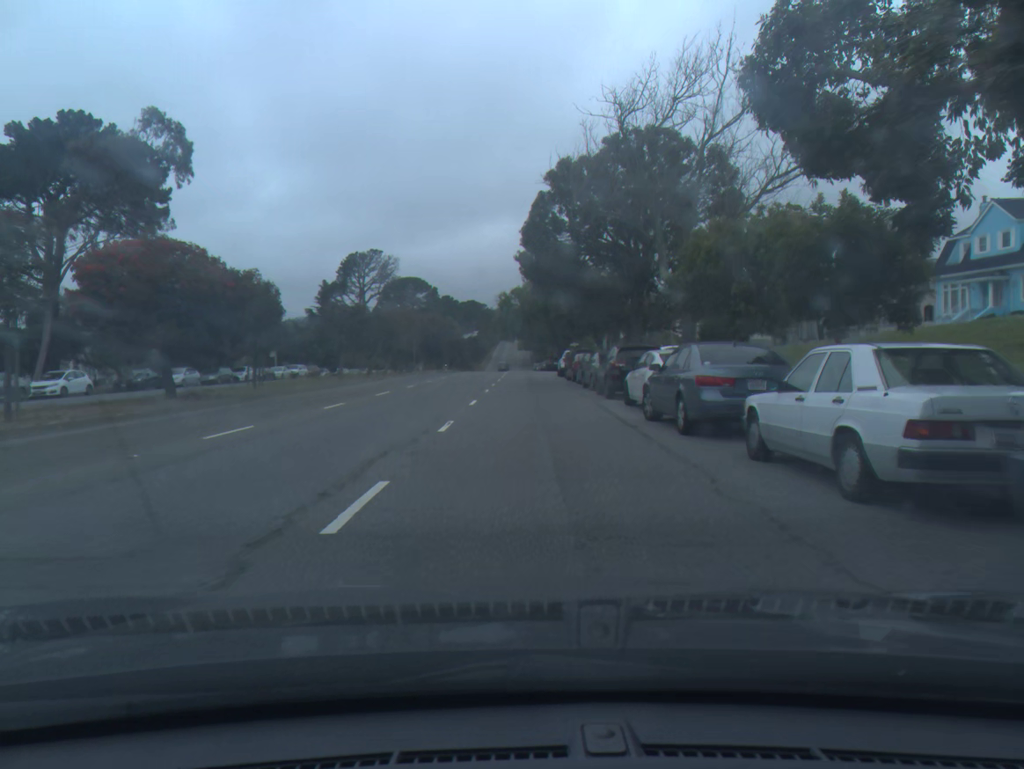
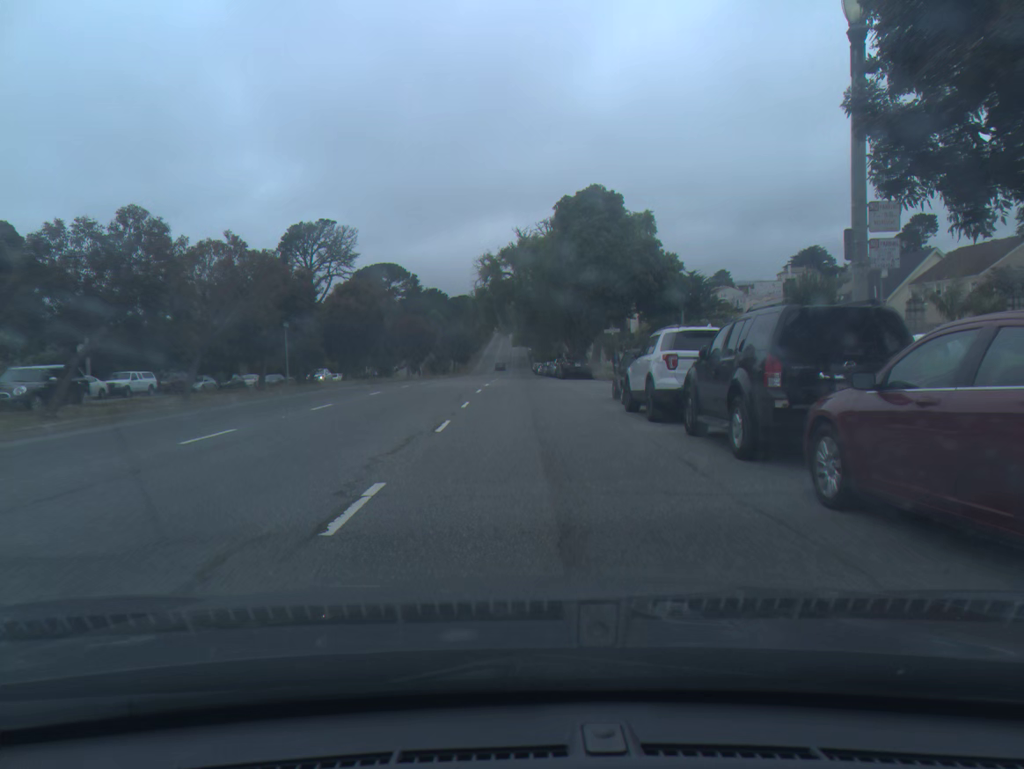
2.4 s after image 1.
(+0.1, +37.2) m; 0°
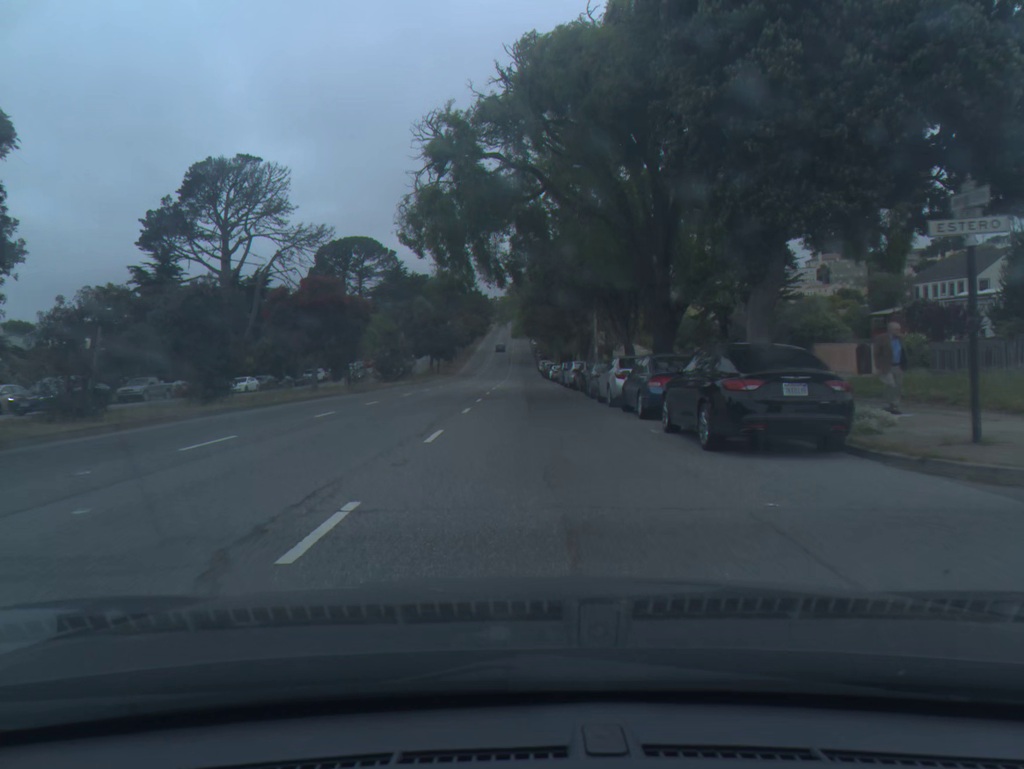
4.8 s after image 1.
(-0.1, +36.3) m; 0°
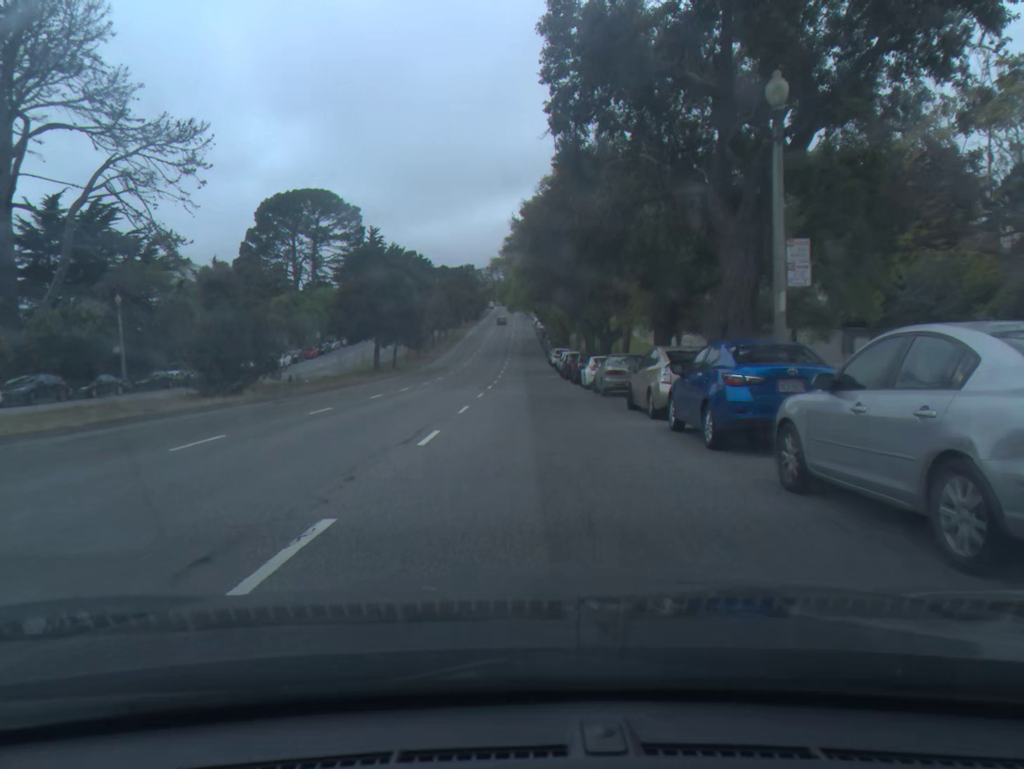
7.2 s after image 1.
(+0.1, +36.9) m; 0°
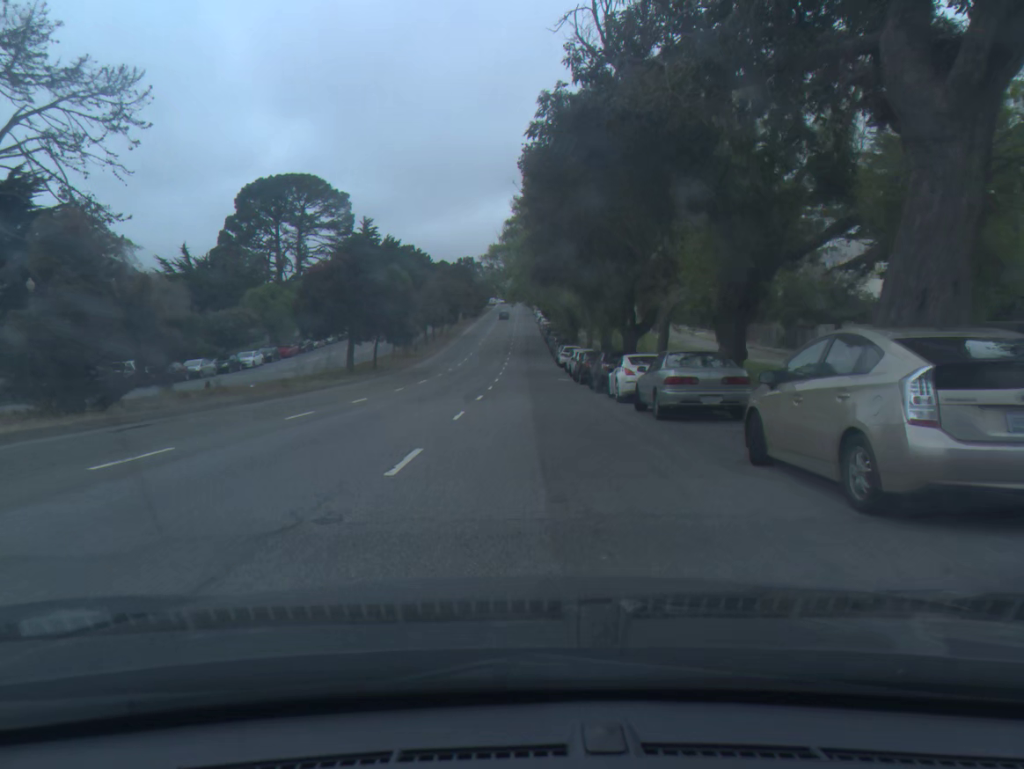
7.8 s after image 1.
(0.0, +9.6) m; 0°
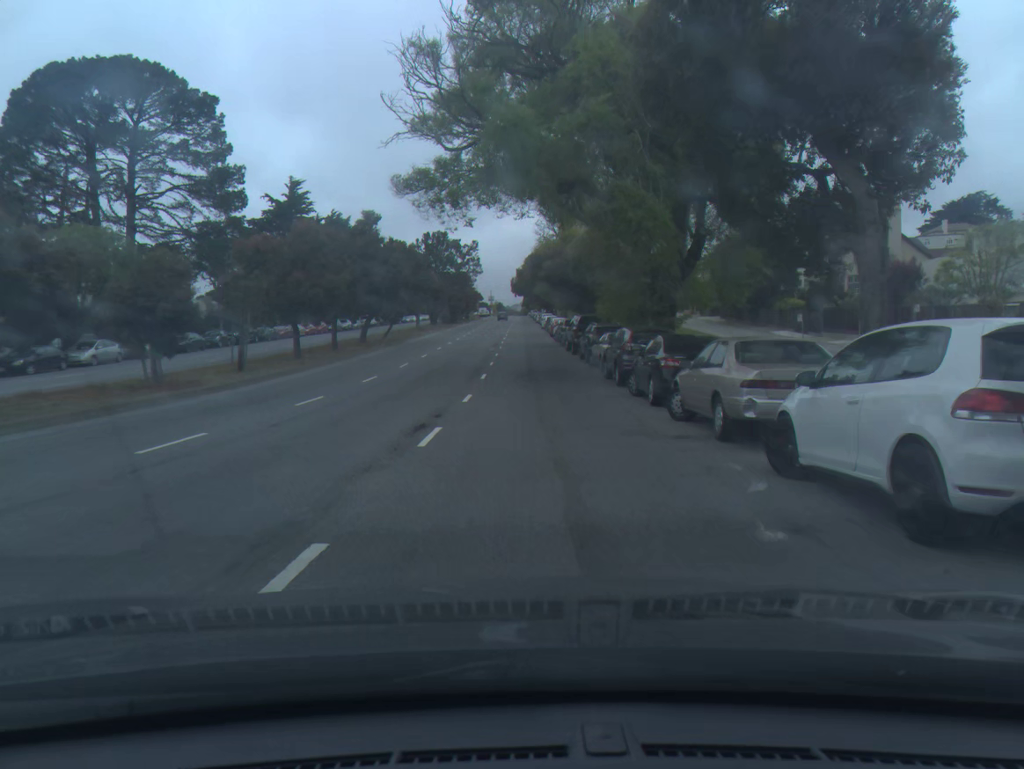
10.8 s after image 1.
(+0.1, +49.2) m; 0°
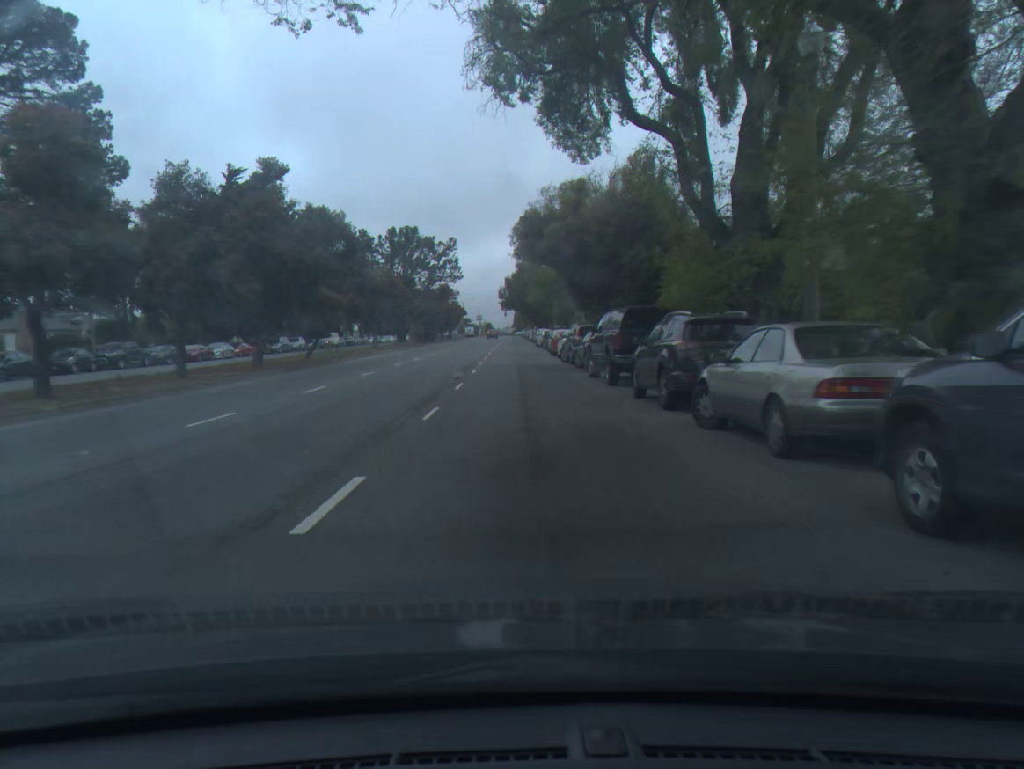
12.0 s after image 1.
(+0.1, +19.6) m; +1°
